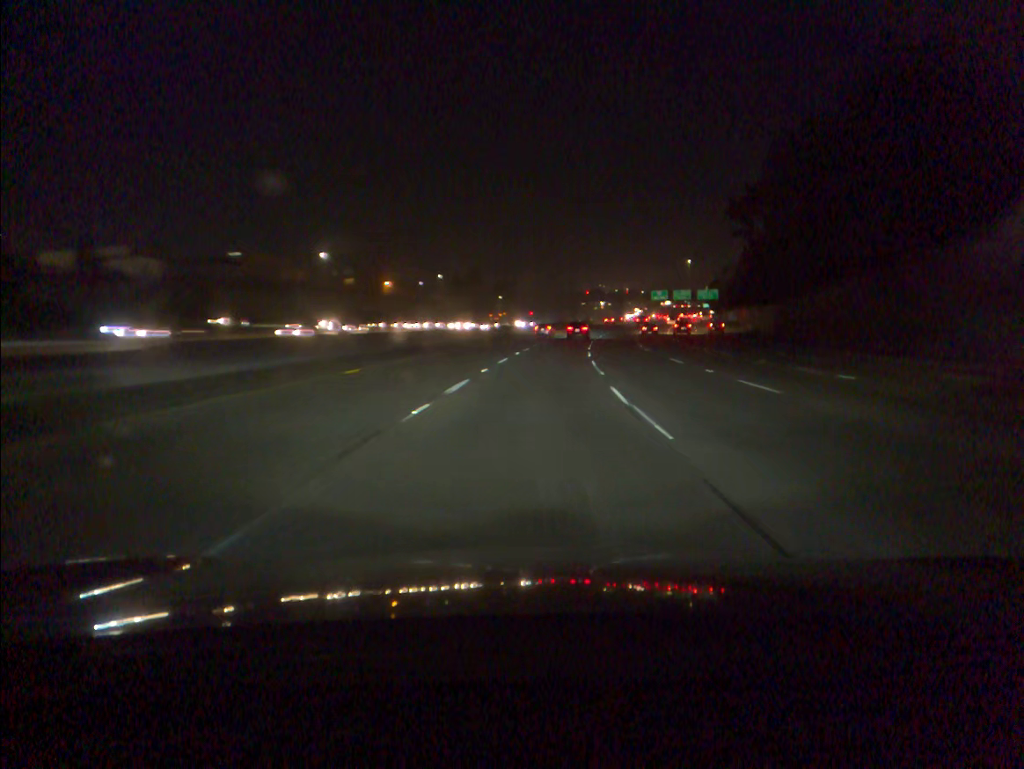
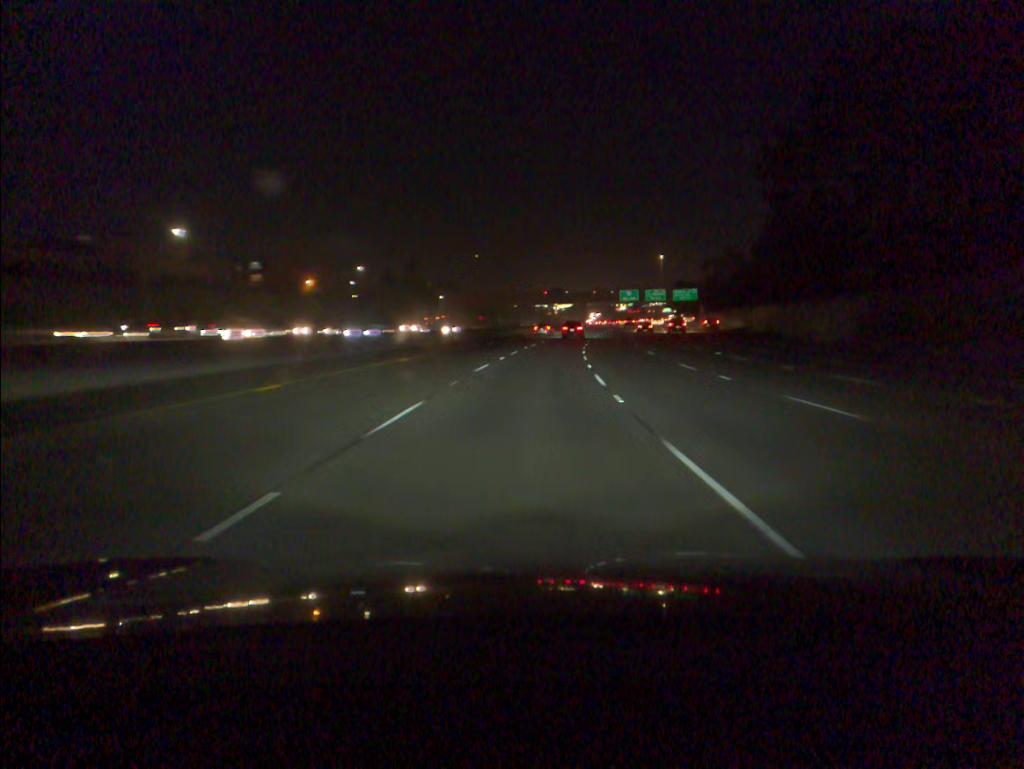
(+1.0, +34.8) m; +3°
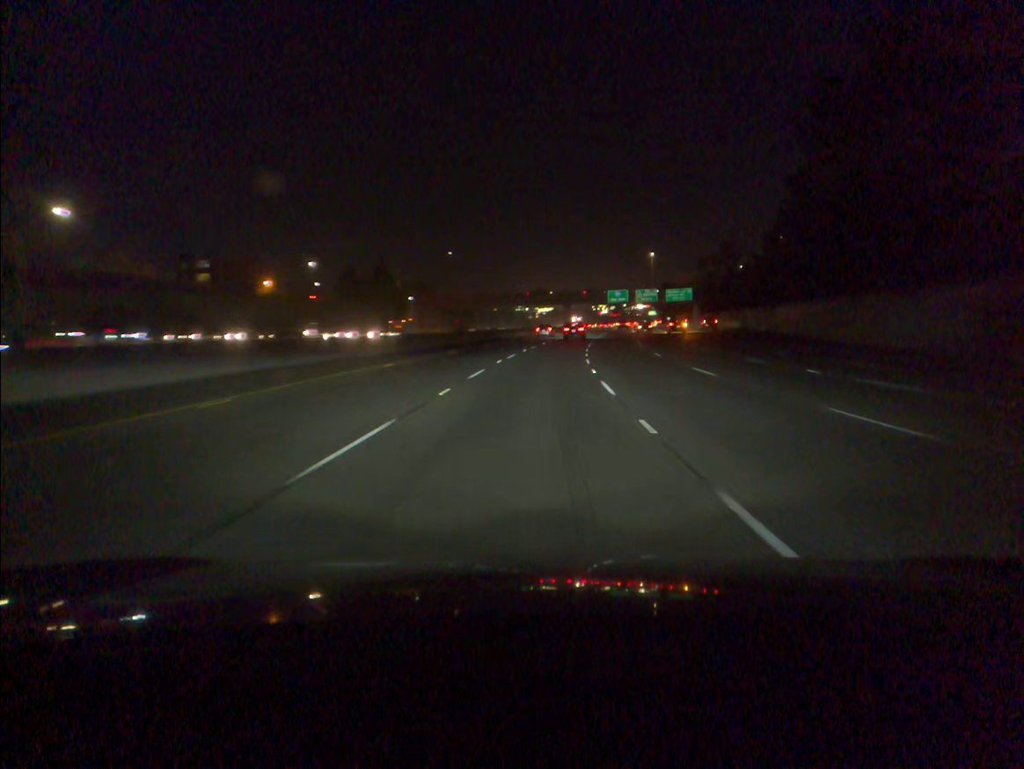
(+0.2, +17.4) m; +1°
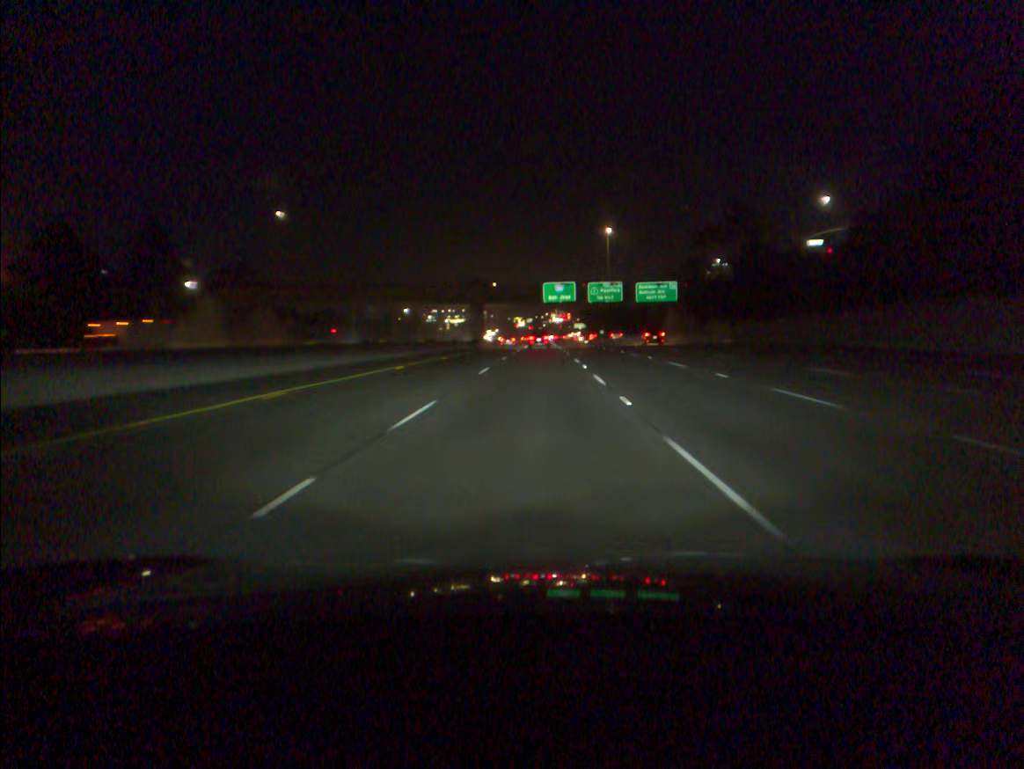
(+4.0, +69.4) m; +6°
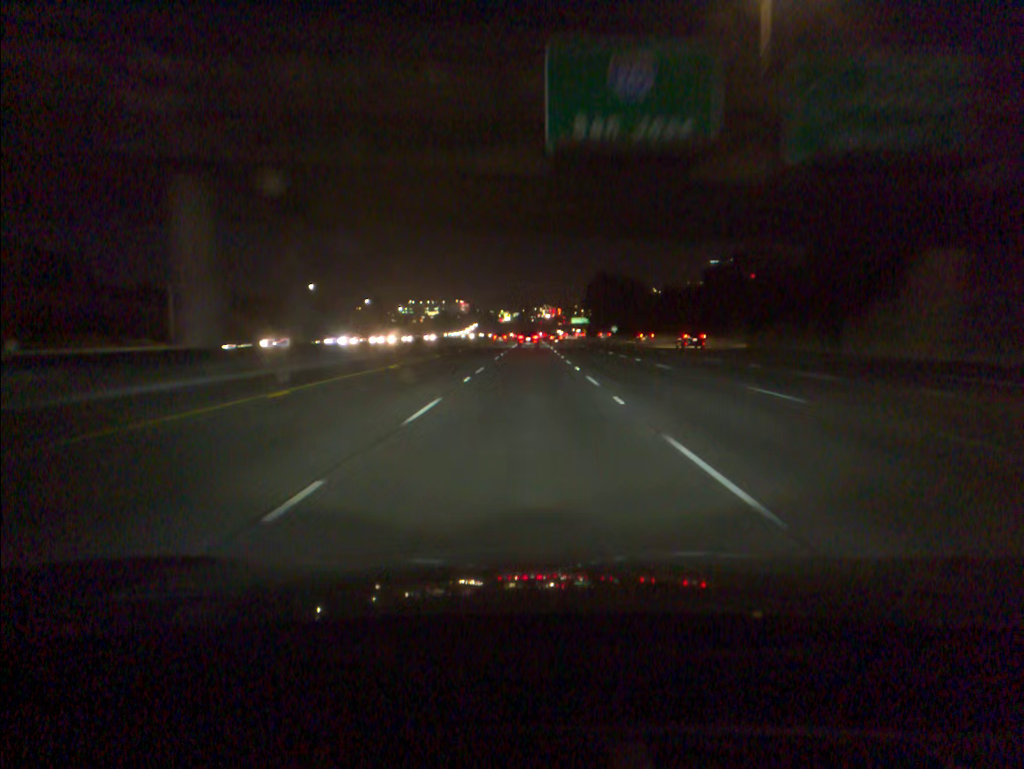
(+1.4, +87.2) m; +1°
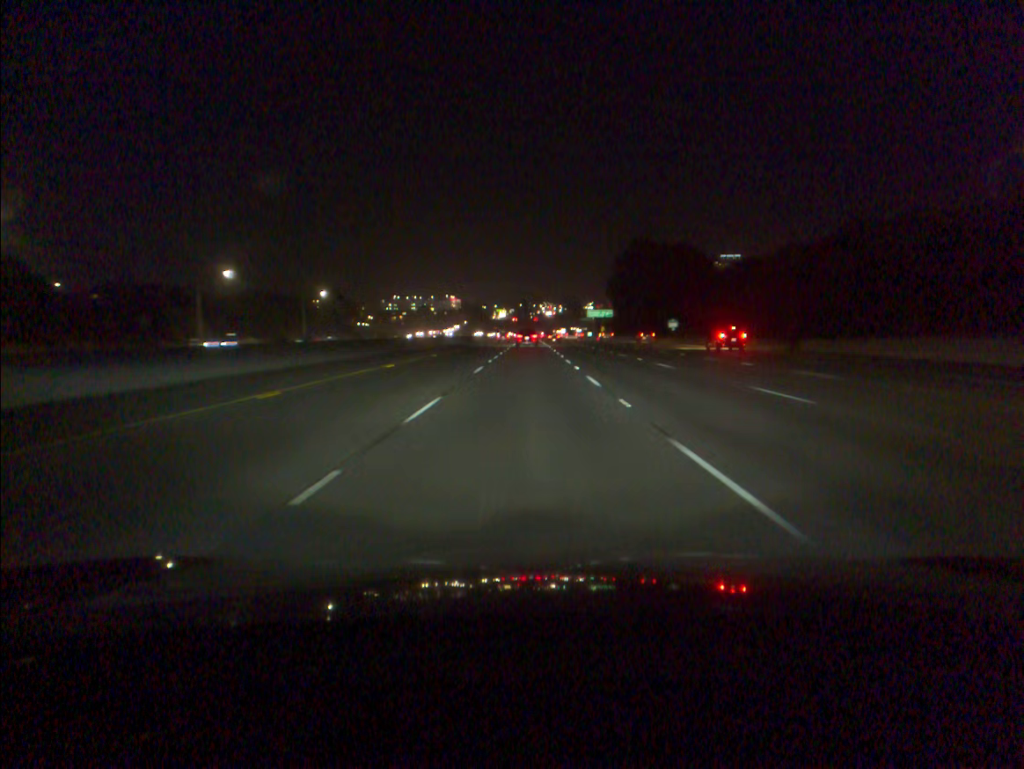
(+0.2, +88.0) m; 0°
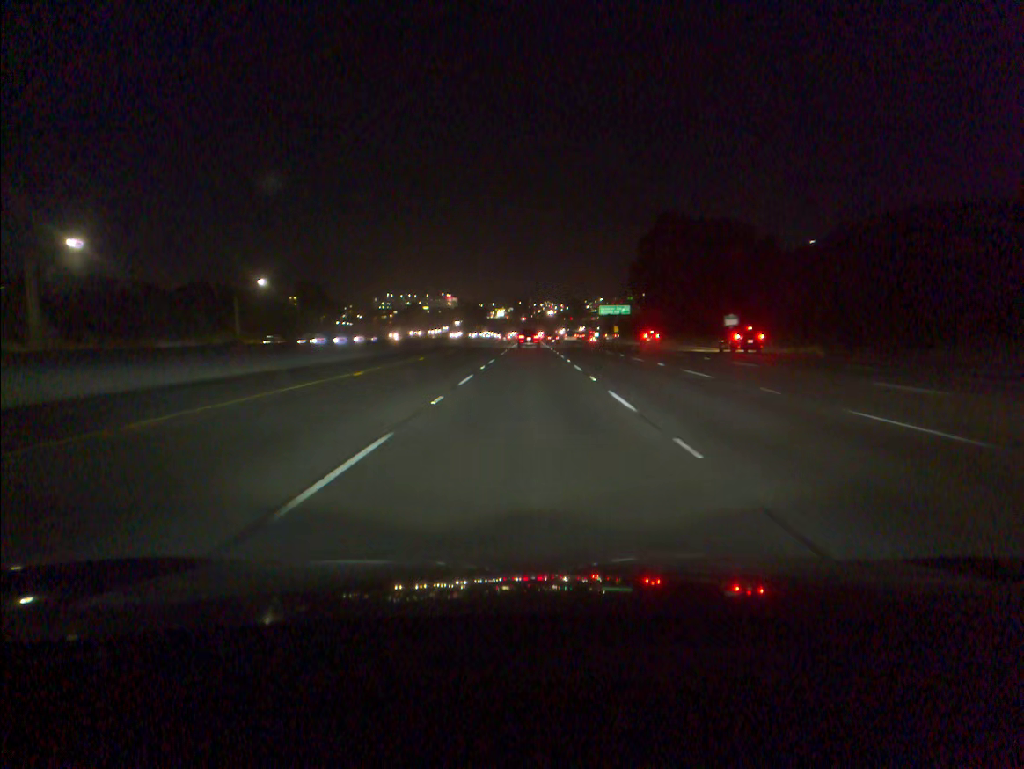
(0.0, +35.1) m; 0°
